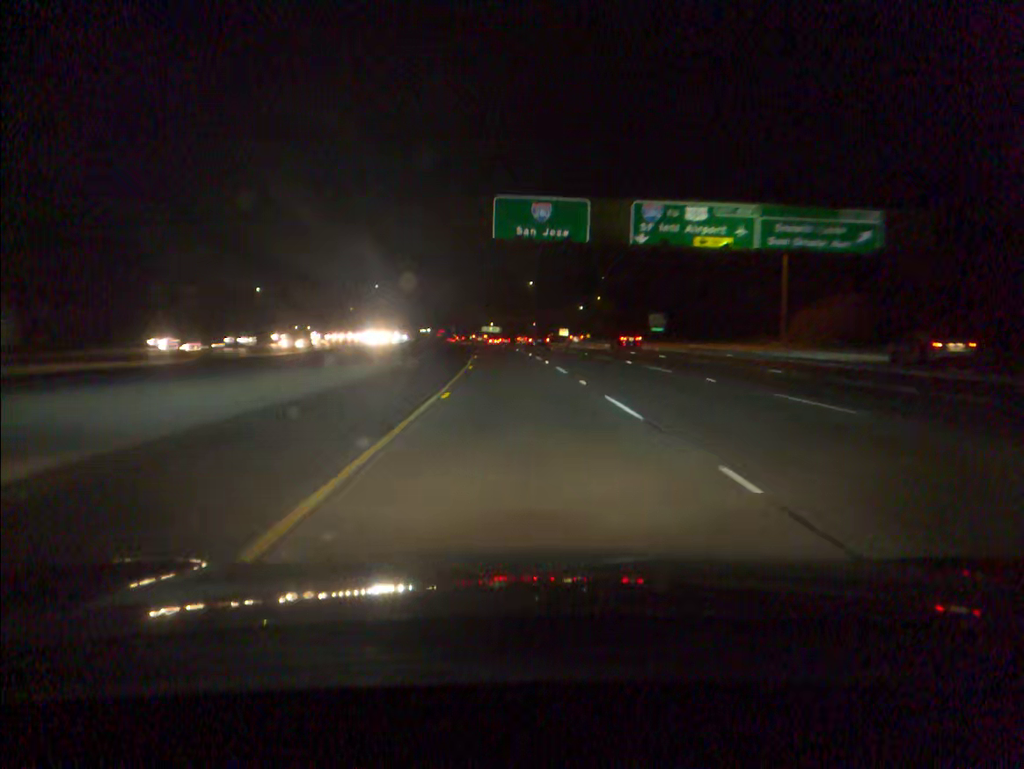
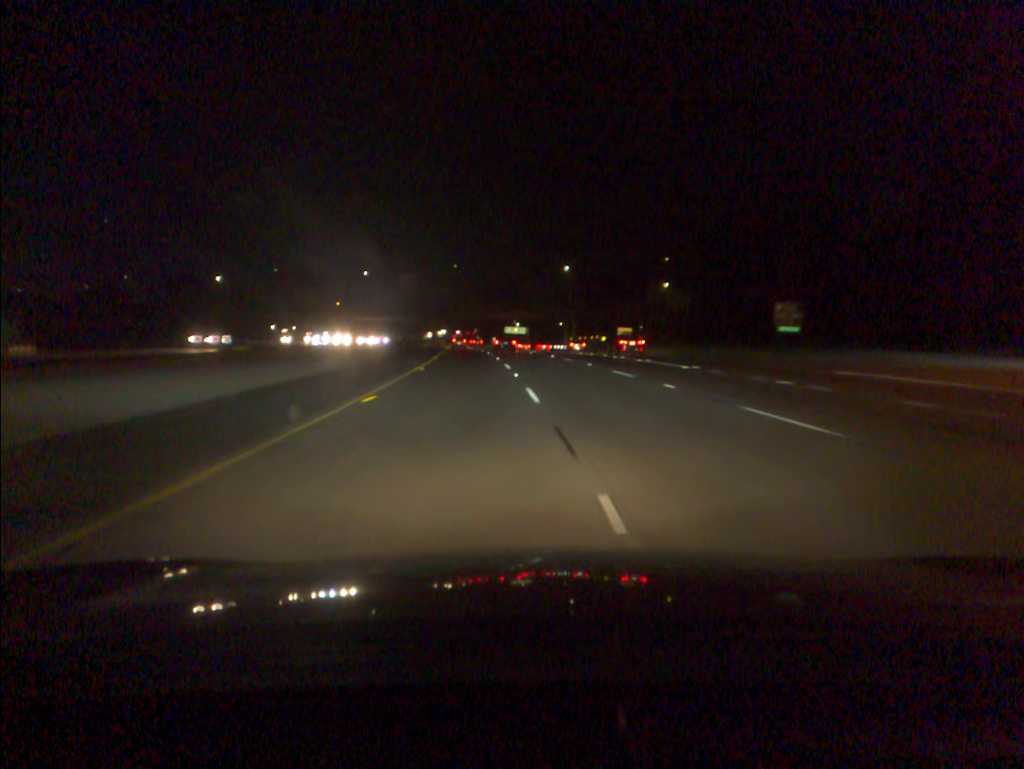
(-1.1, +59.1) m; -2°
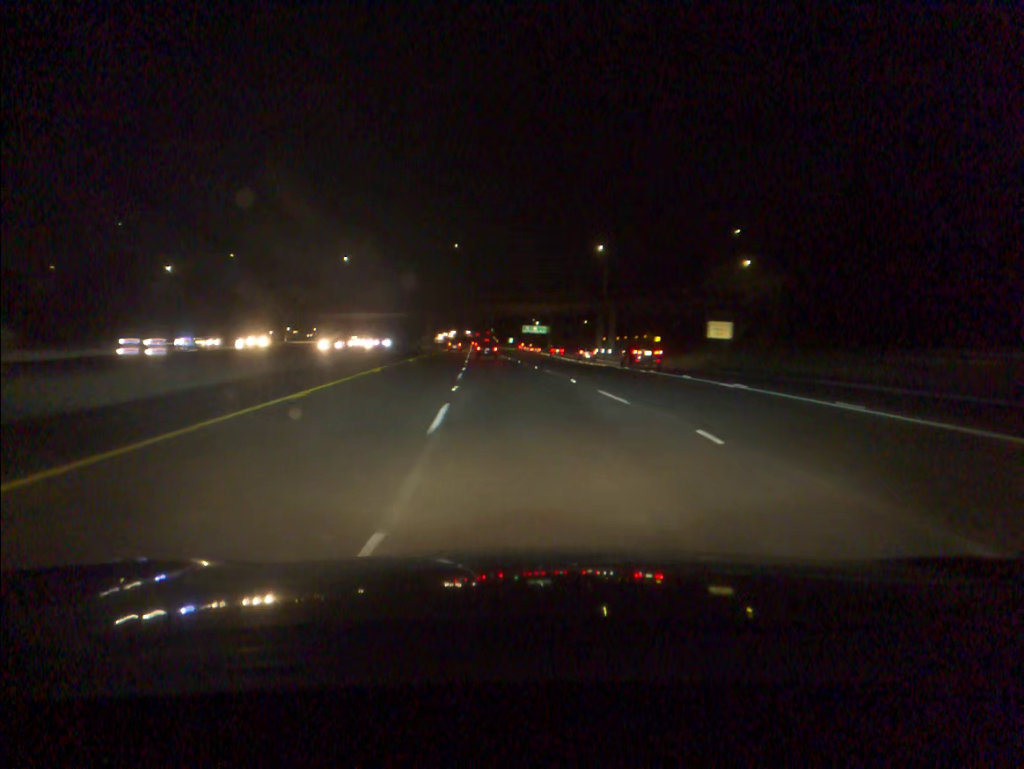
(-0.5, +39.6) m; -1°
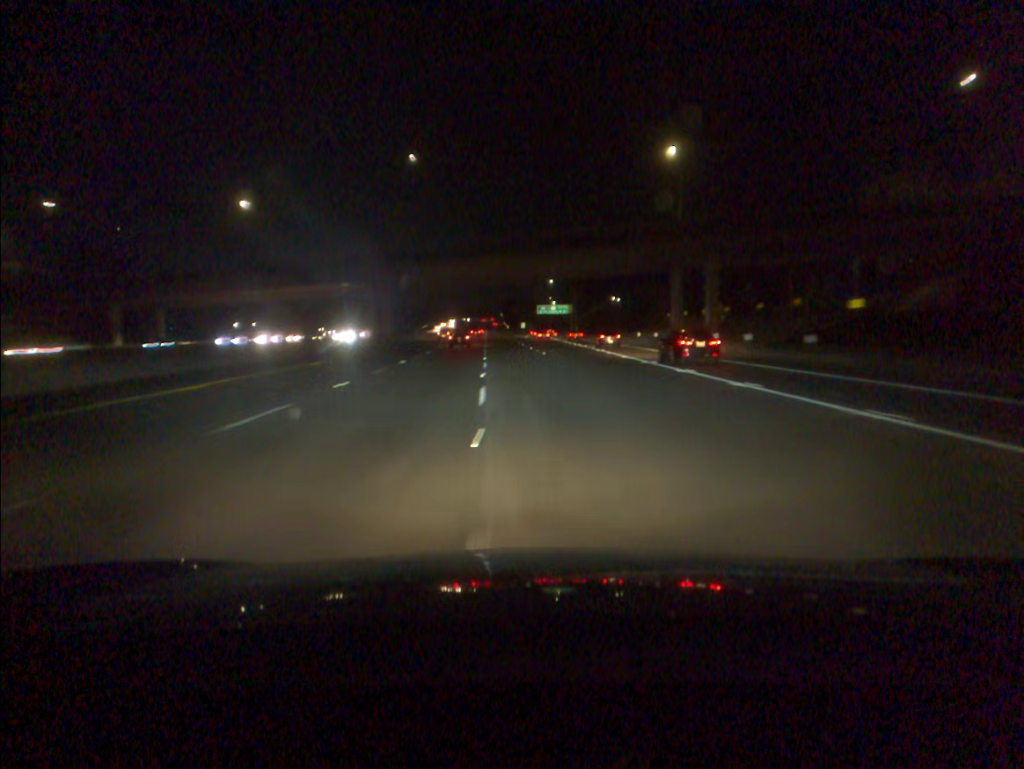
(-0.7, +59.9) m; -1°
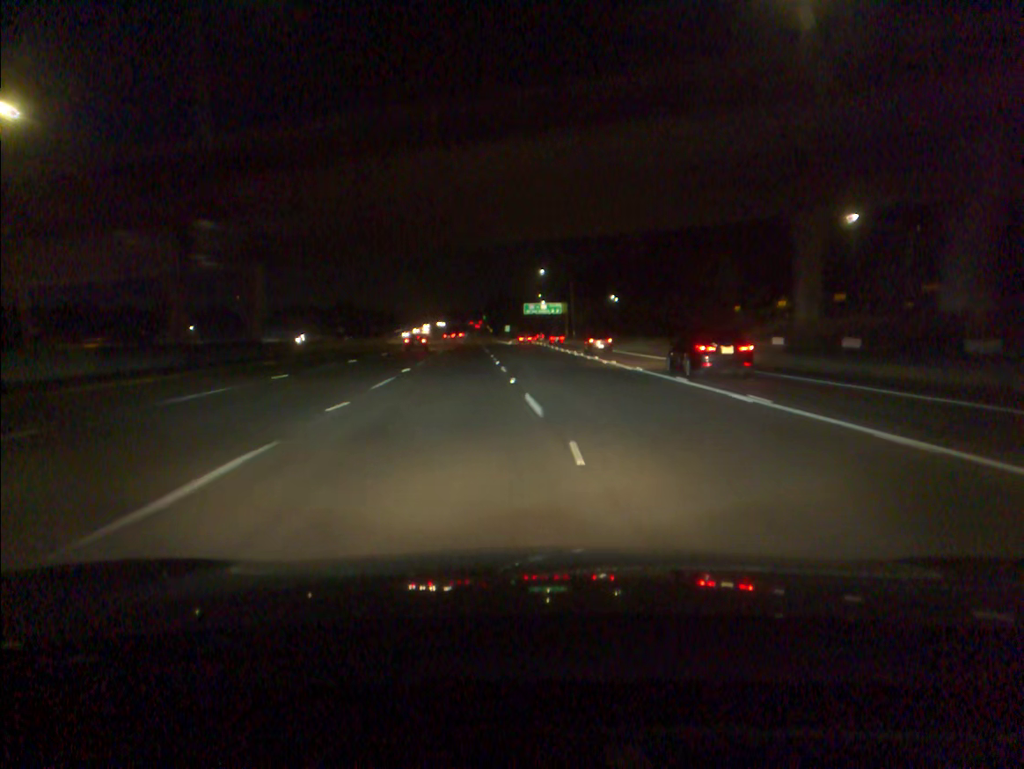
(+0.2, +40.0) m; +1°
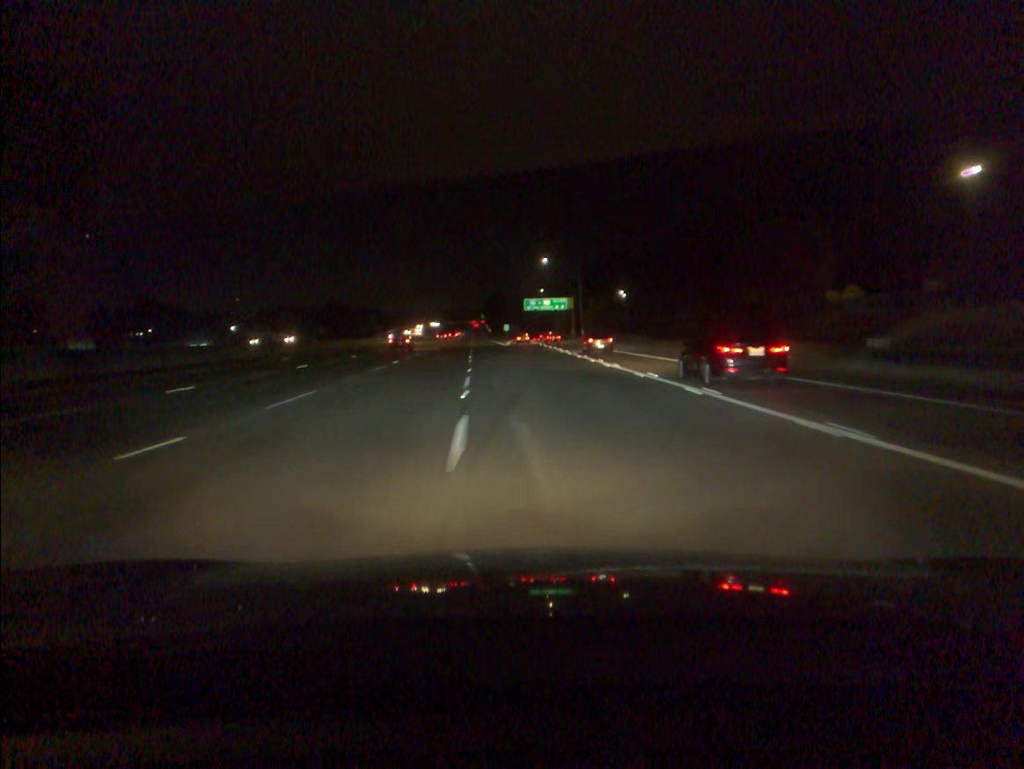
(0.0, +19.9) m; 0°
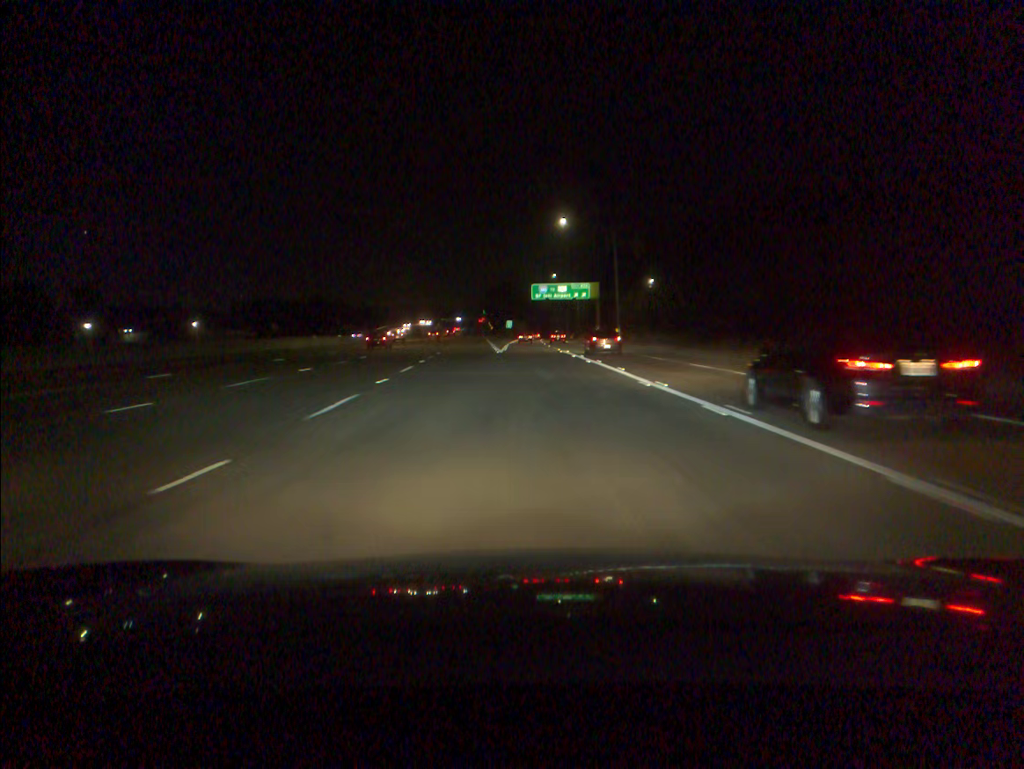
(-0.2, +39.6) m; 0°
